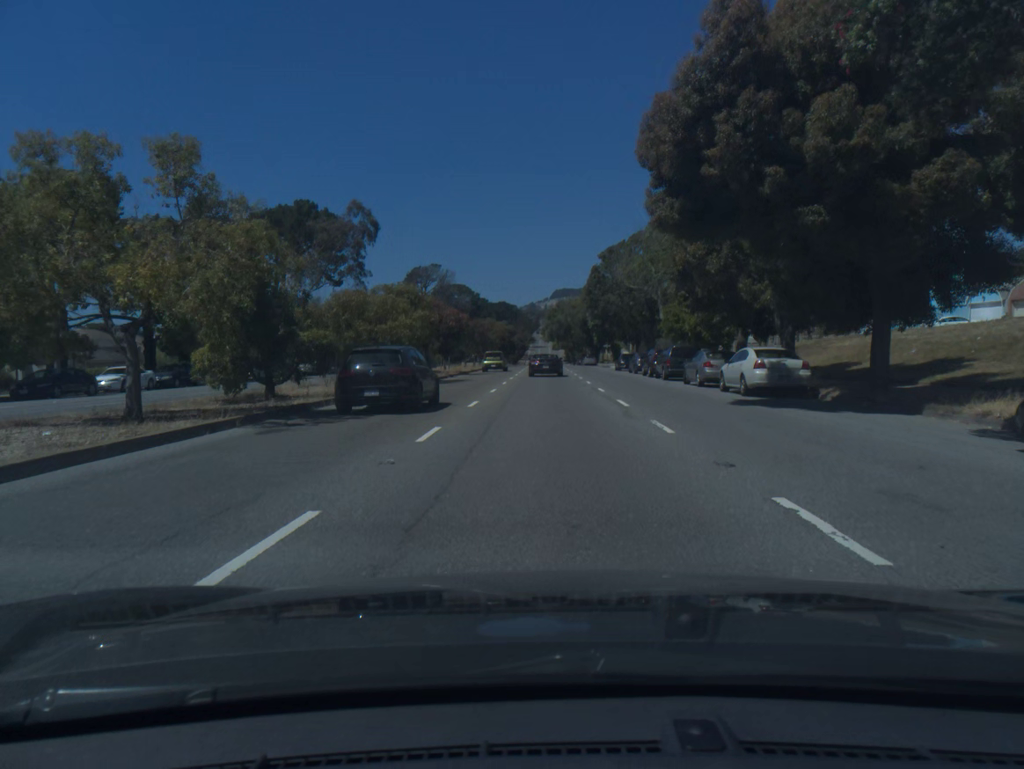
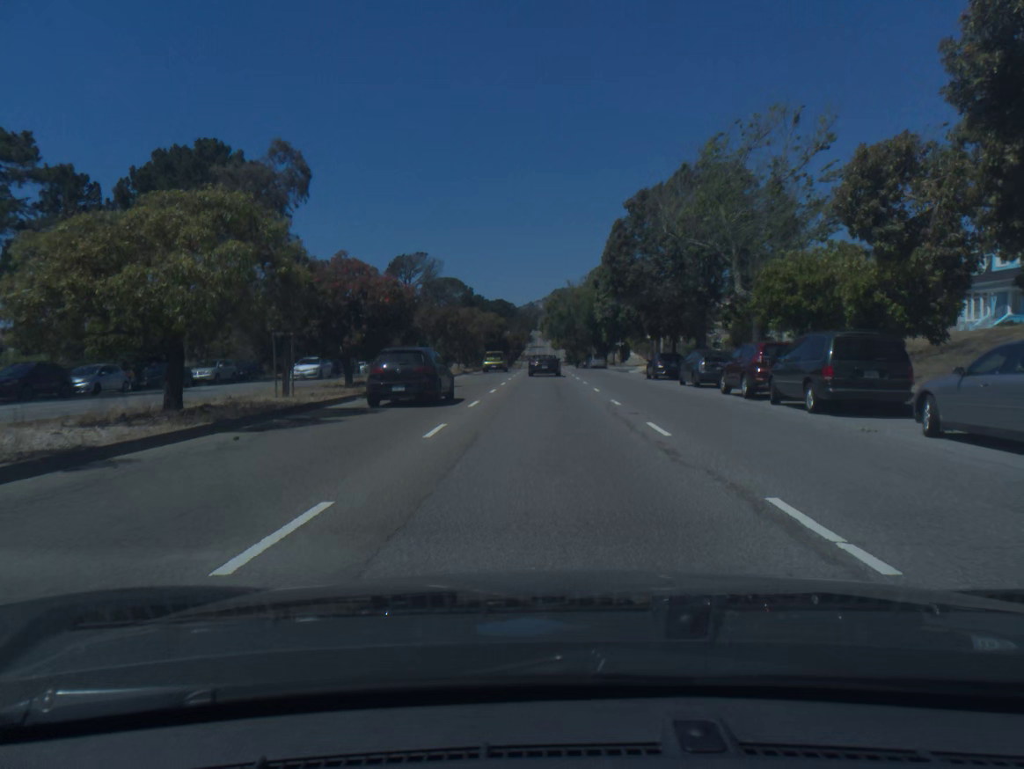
(0.0, +21.2) m; 0°
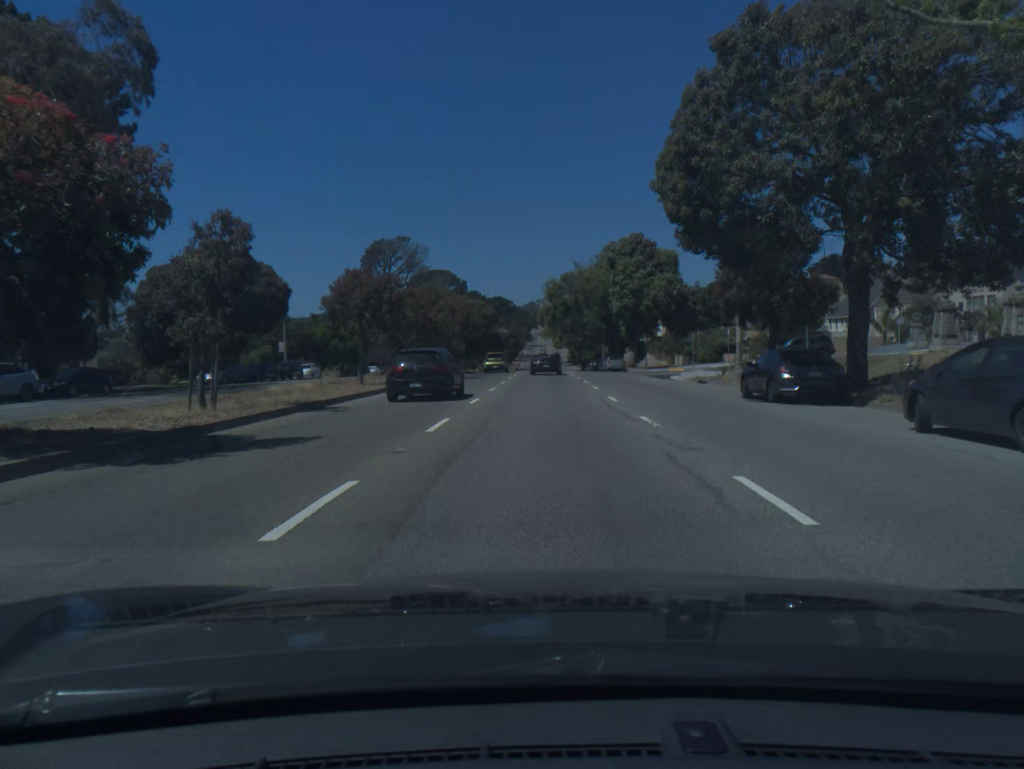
(0.0, +21.2) m; 0°
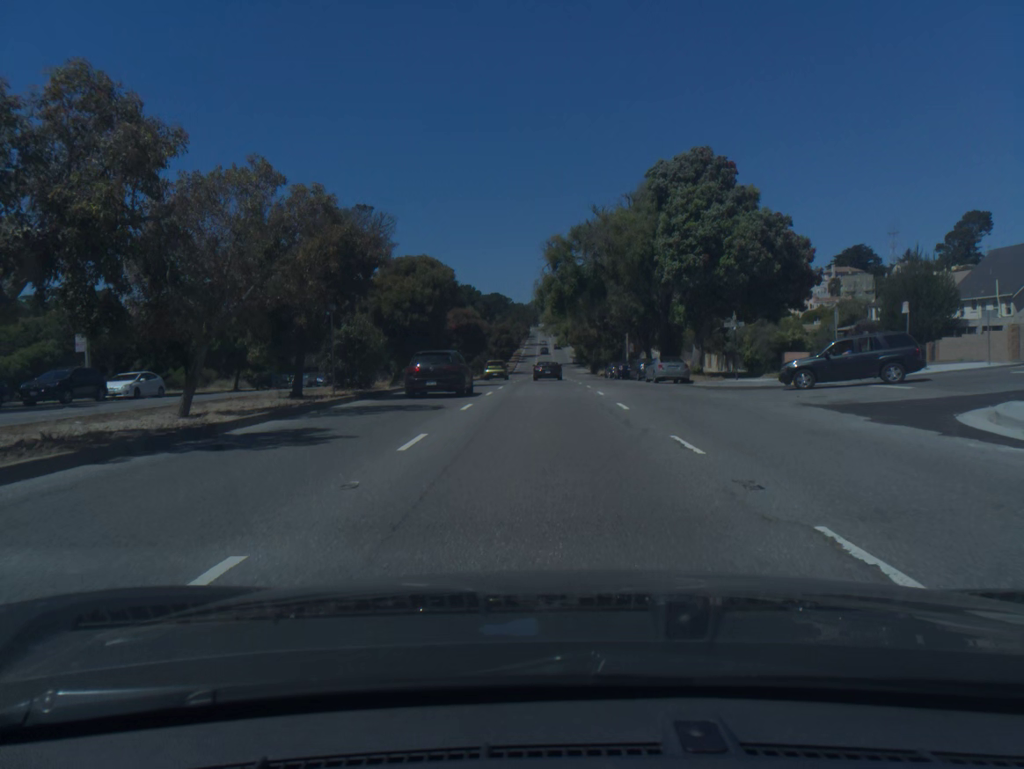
(0.0, +31.6) m; 0°
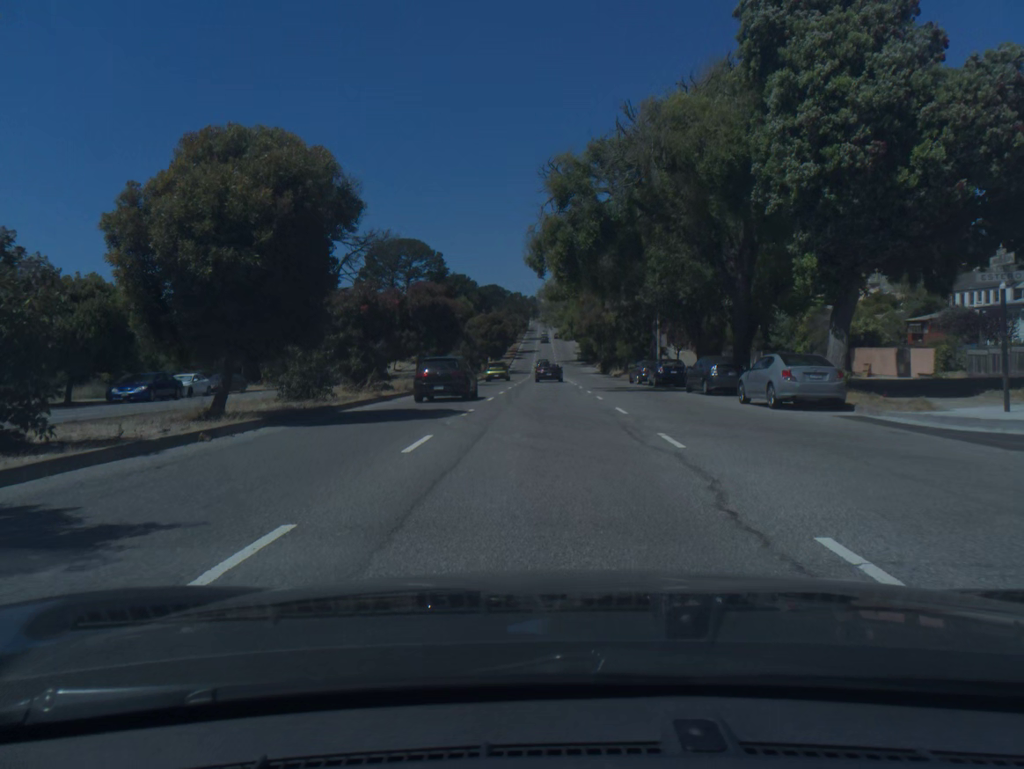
(0.0, +21.1) m; 0°
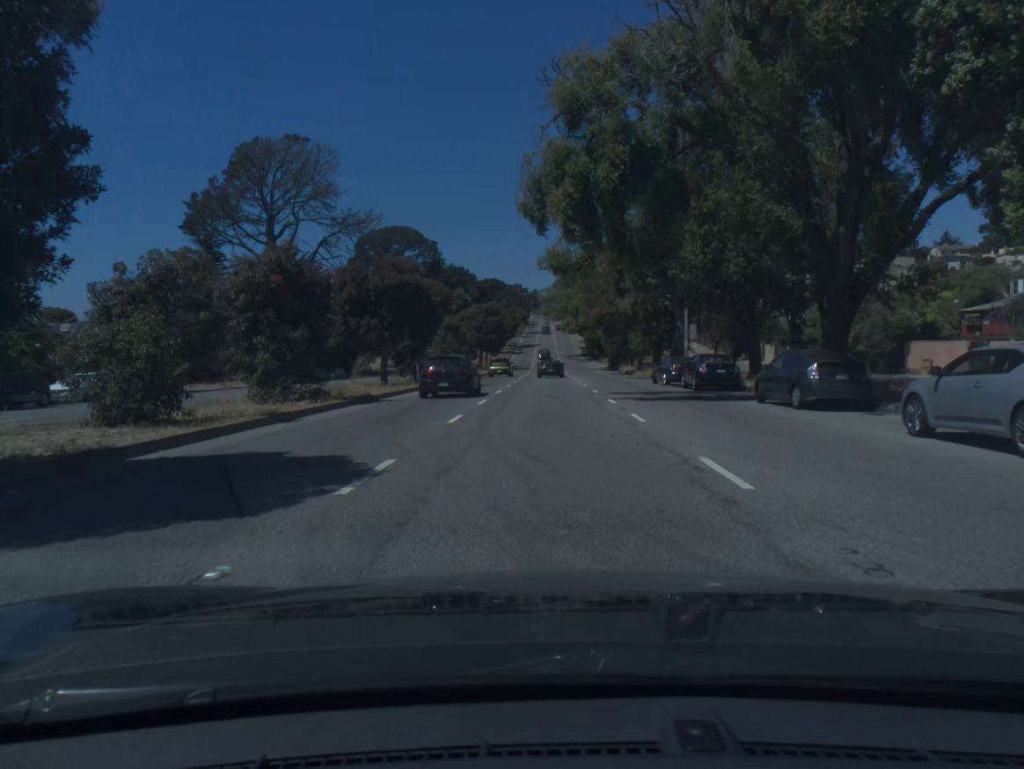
(0.0, +10.6) m; 0°
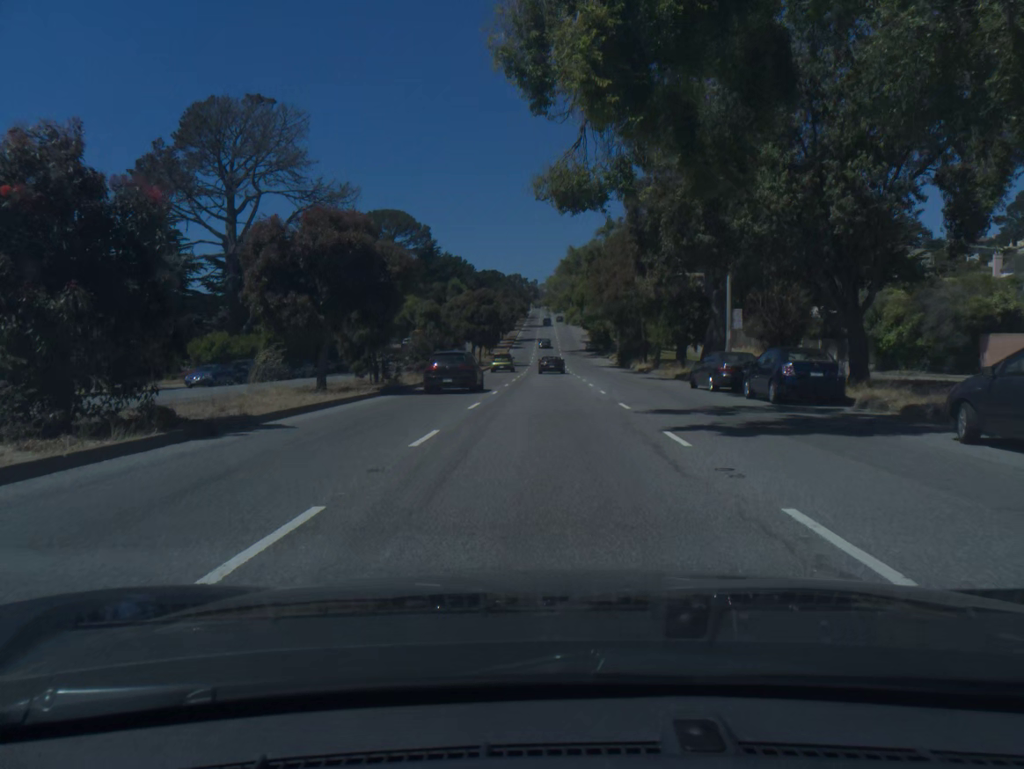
(0.0, +10.6) m; 0°
